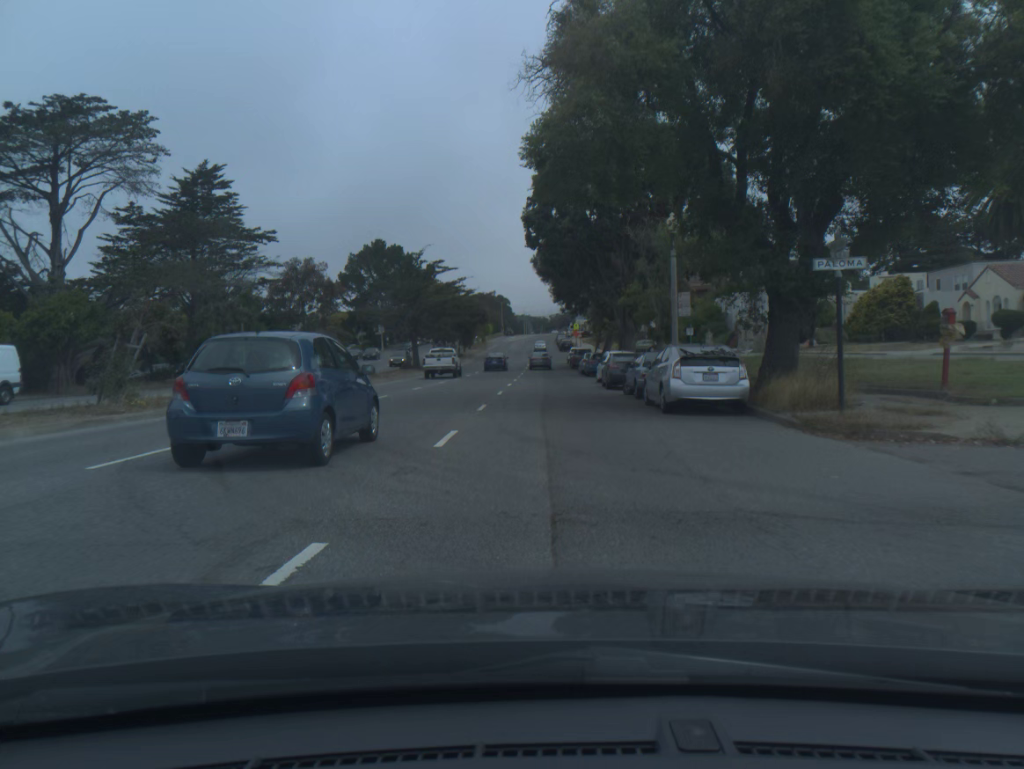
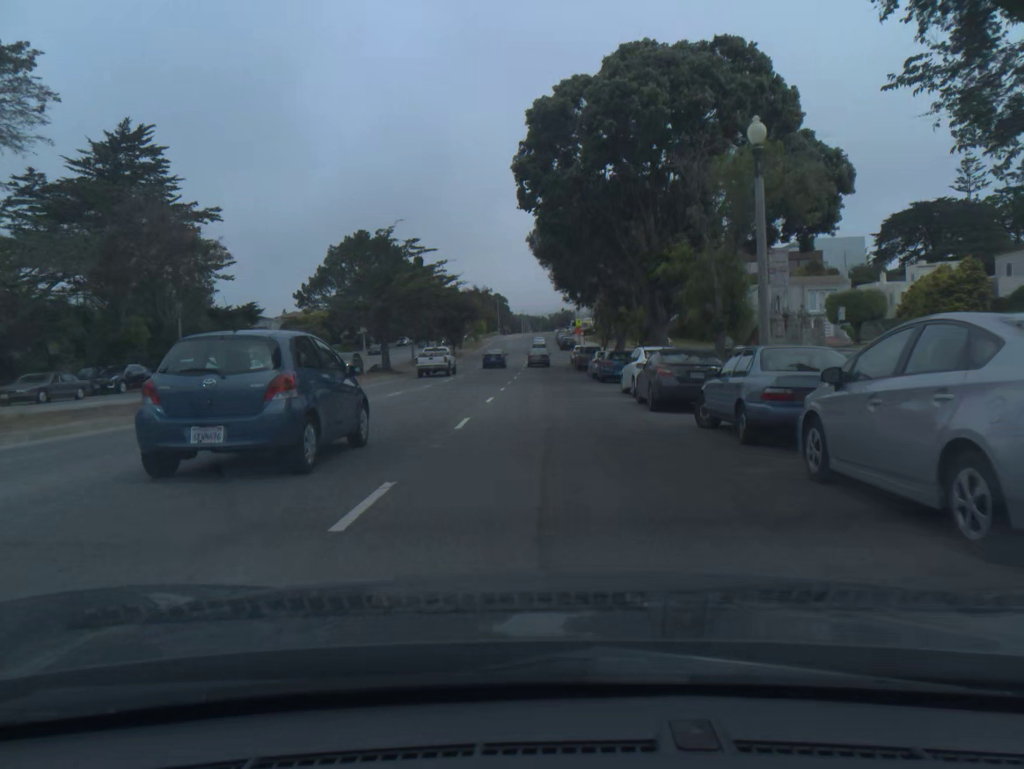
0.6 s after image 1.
(0.0, +12.0) m; 0°
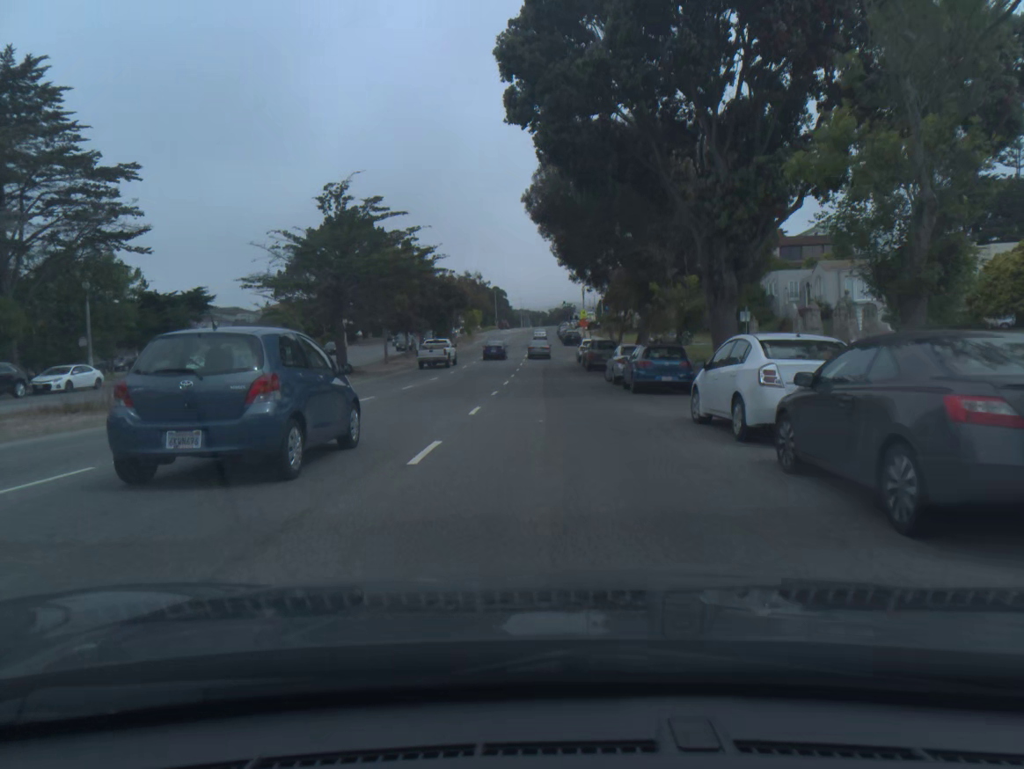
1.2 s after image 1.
(0.0, +12.1) m; 0°
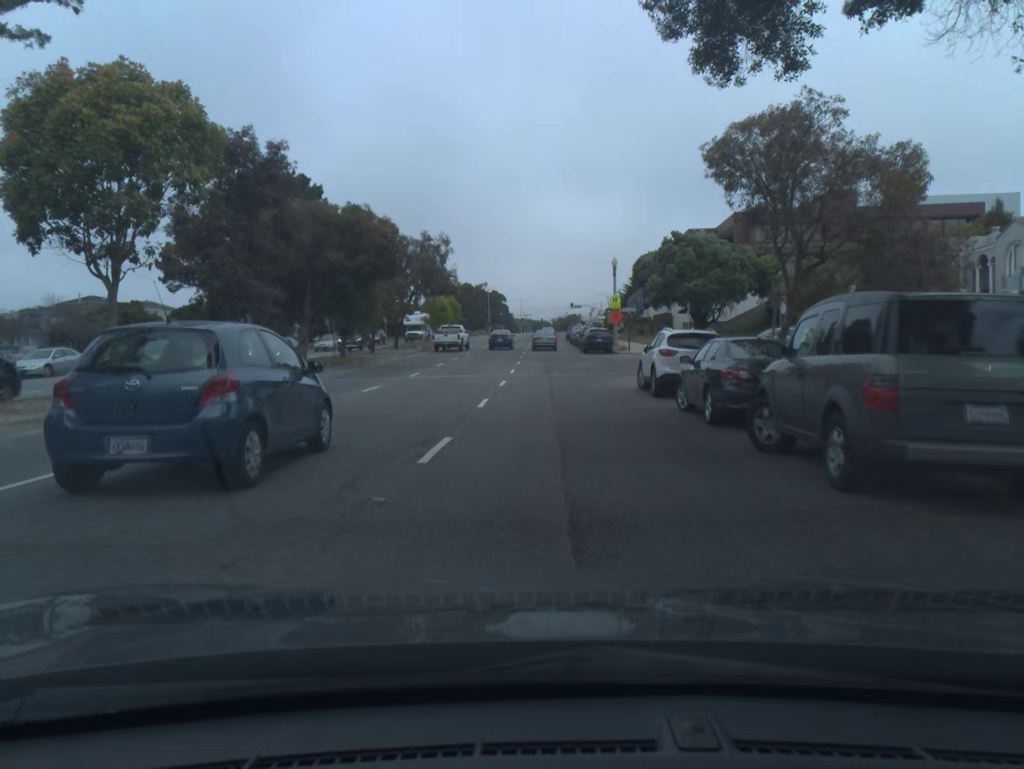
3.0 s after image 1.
(0.0, +36.0) m; 0°
